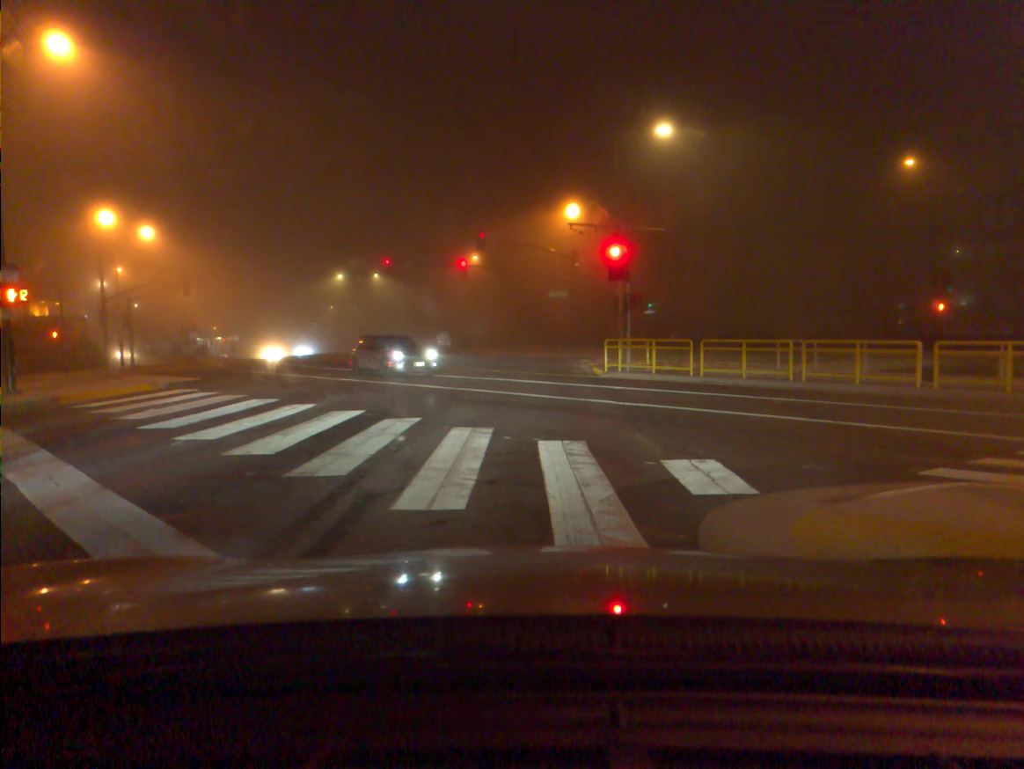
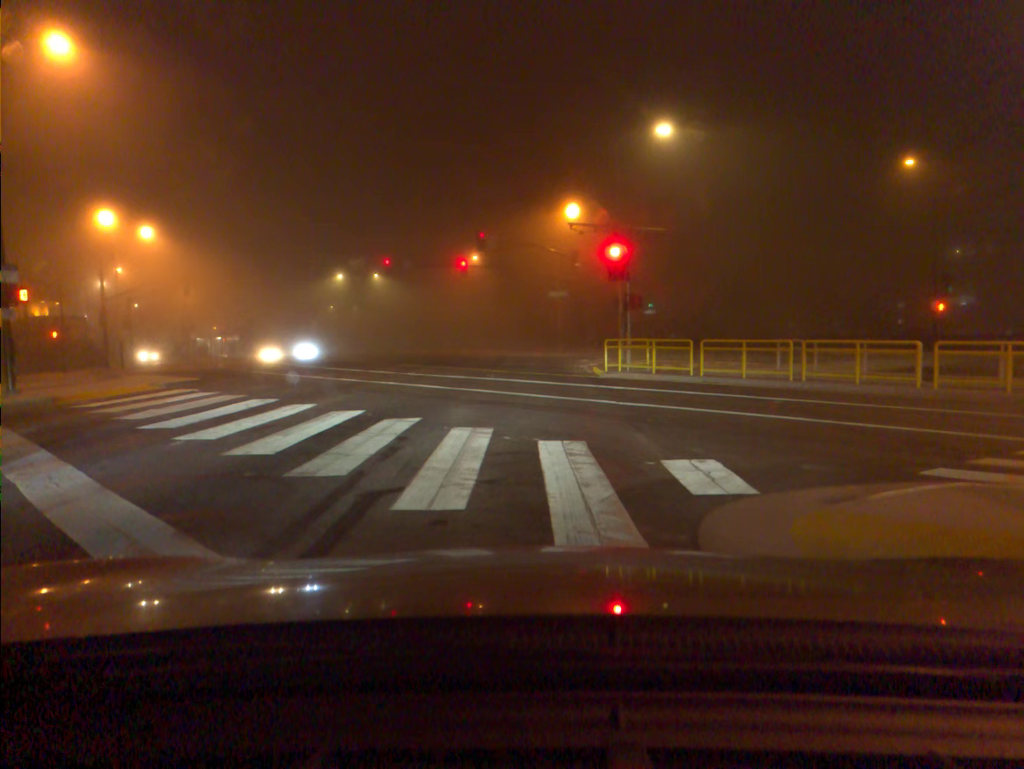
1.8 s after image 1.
(0.0, 0.0) m; 0°
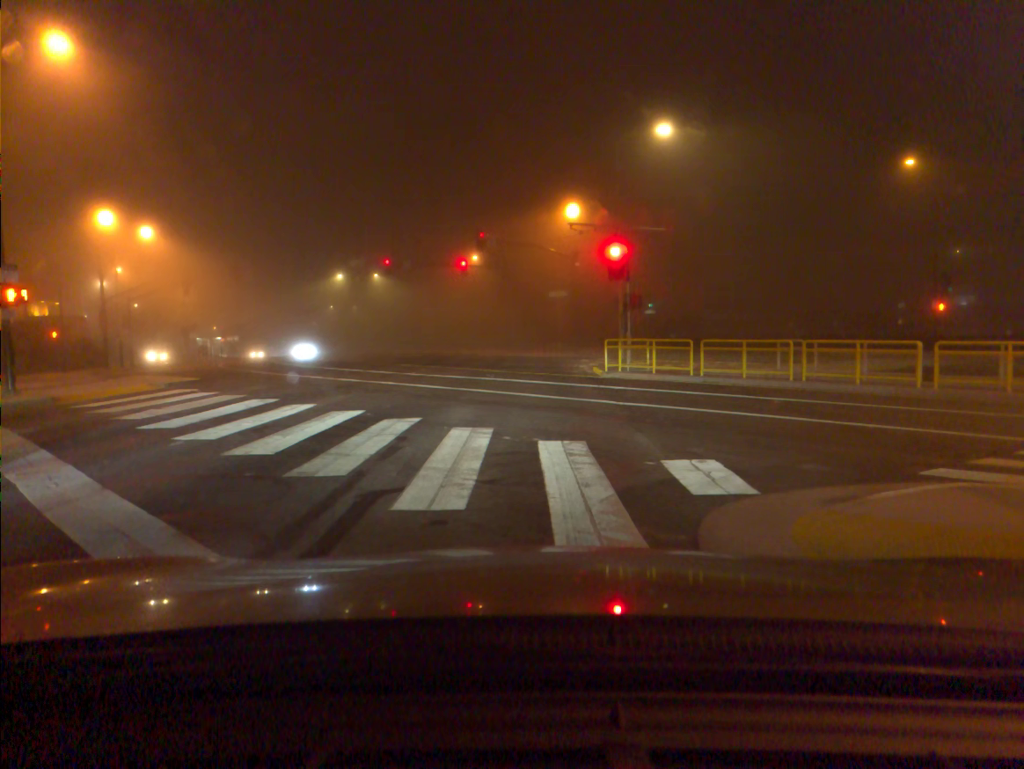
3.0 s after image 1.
(0.0, 0.0) m; 0°
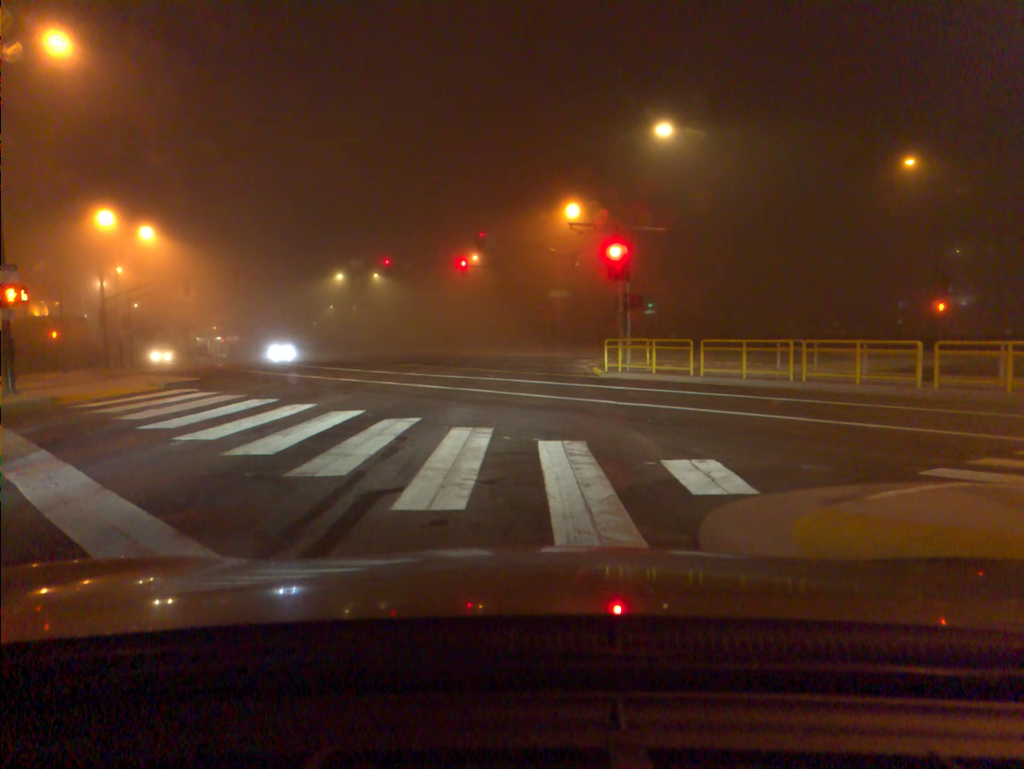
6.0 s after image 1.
(0.0, 0.0) m; 0°
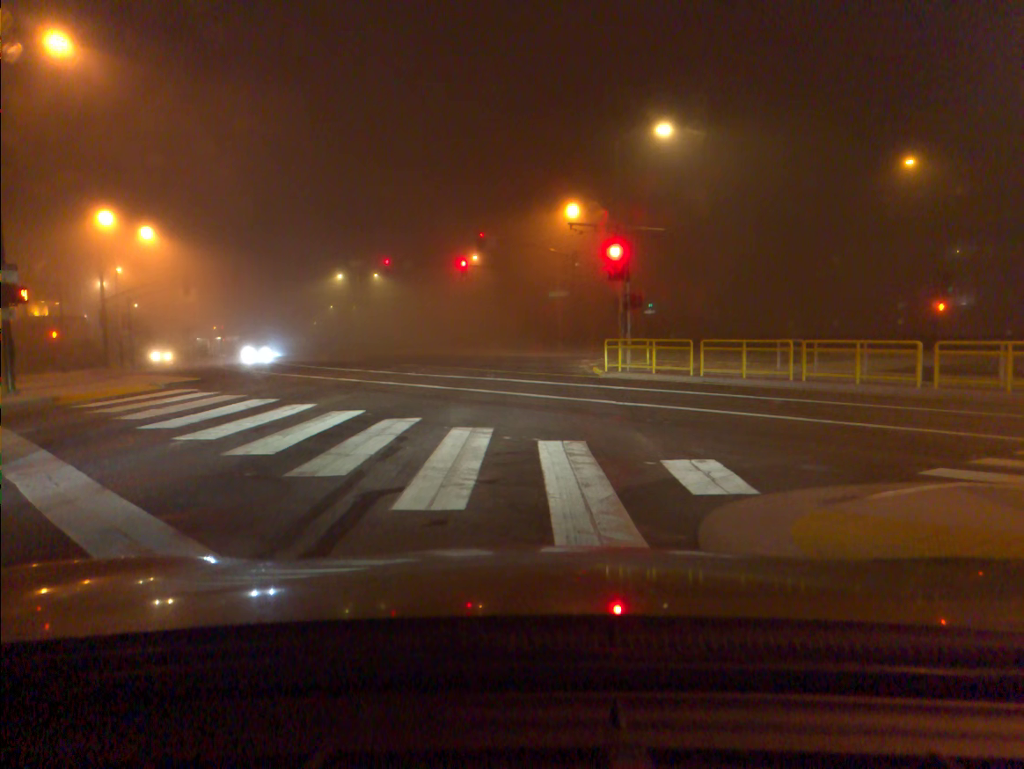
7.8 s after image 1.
(0.0, 0.0) m; 0°
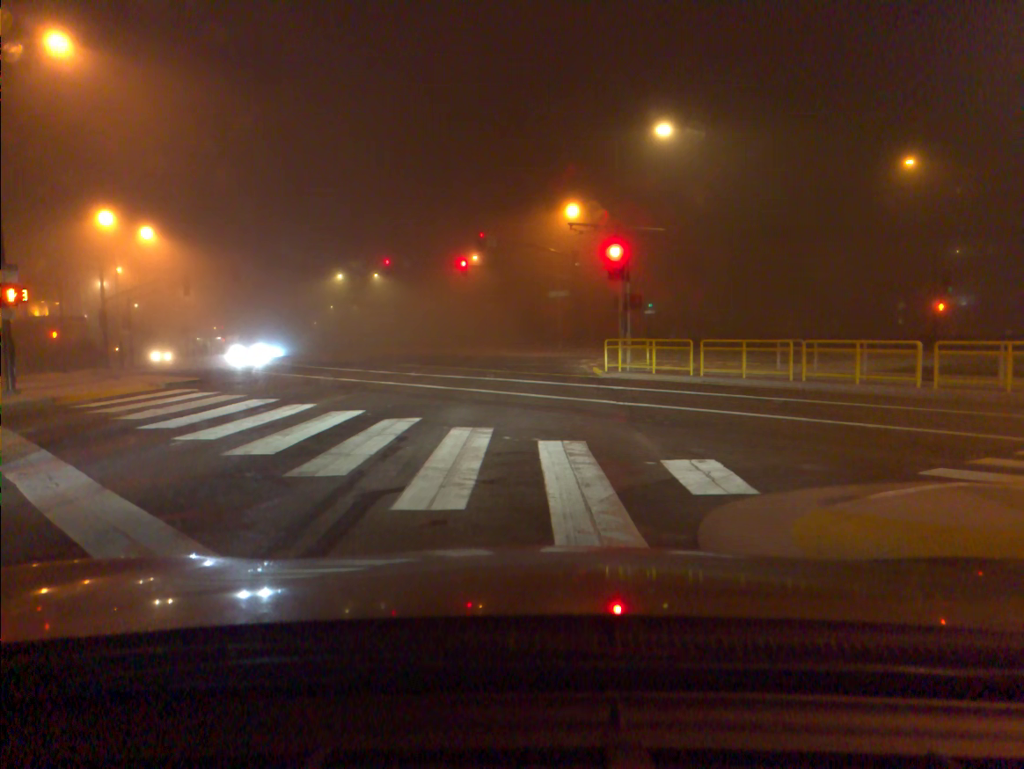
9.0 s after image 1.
(0.0, 0.0) m; 0°
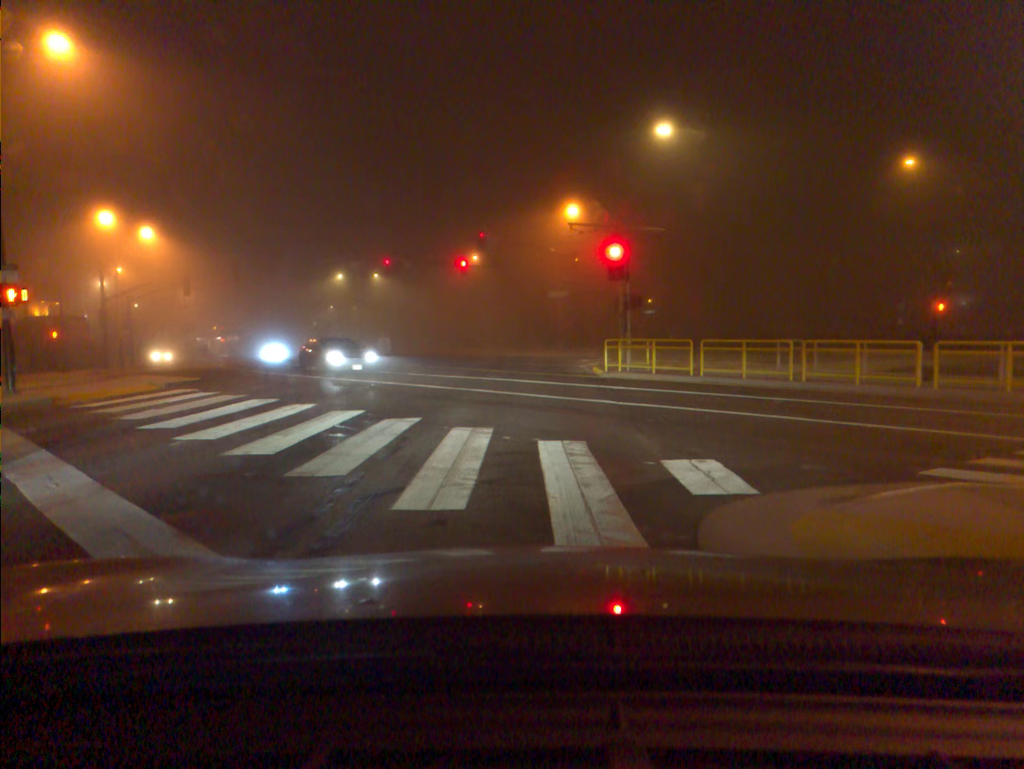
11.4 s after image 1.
(0.0, 0.0) m; 0°
